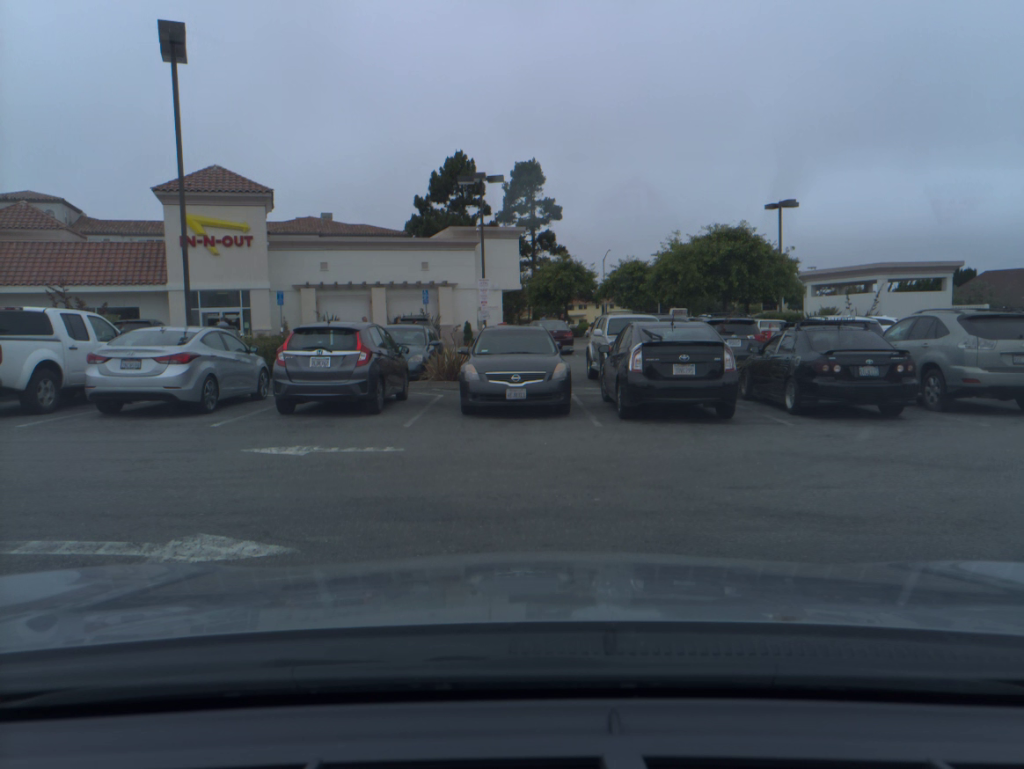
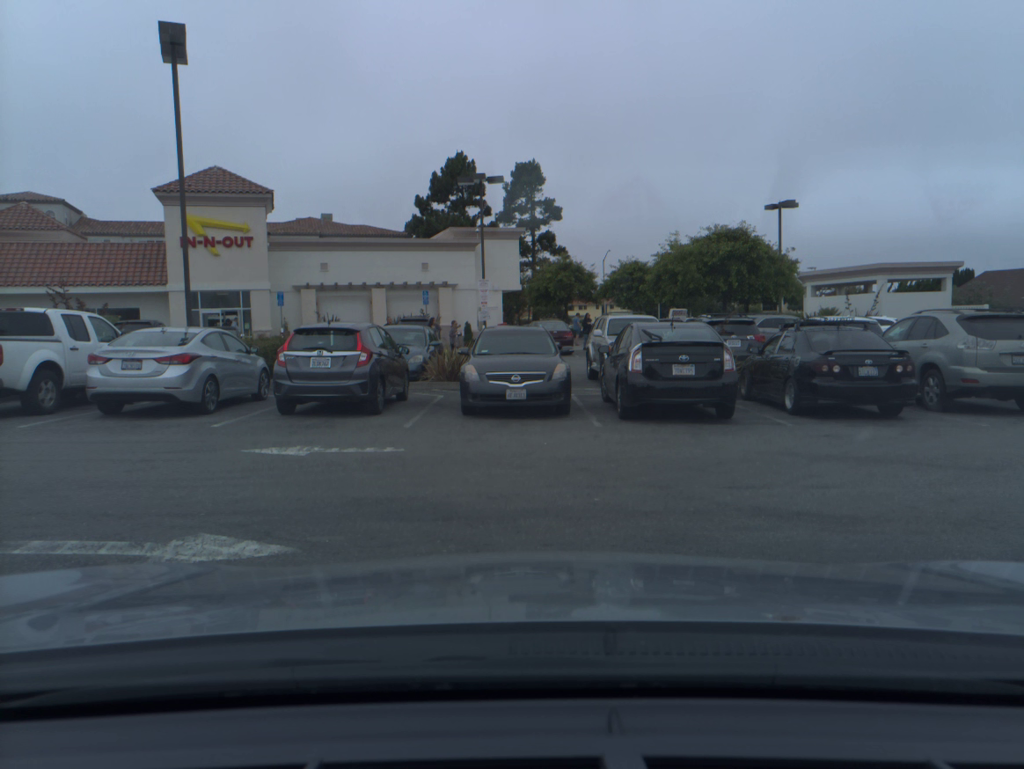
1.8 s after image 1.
(0.0, 0.0) m; 0°
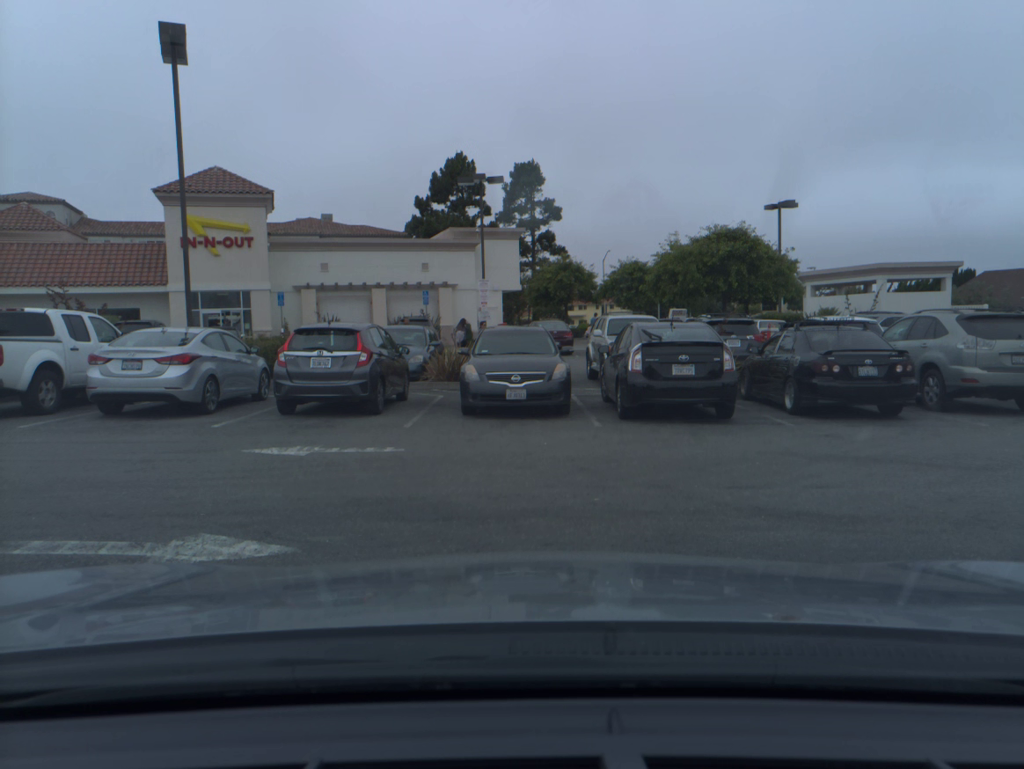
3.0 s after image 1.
(0.0, 0.0) m; 0°
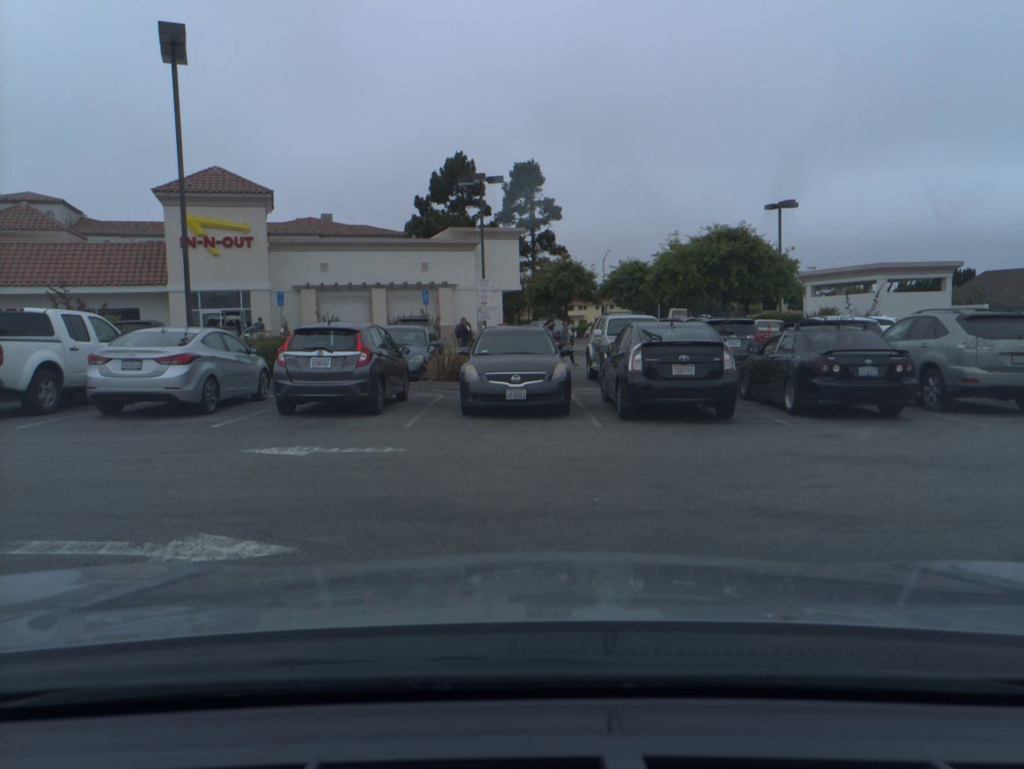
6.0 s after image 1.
(0.0, 0.0) m; 0°
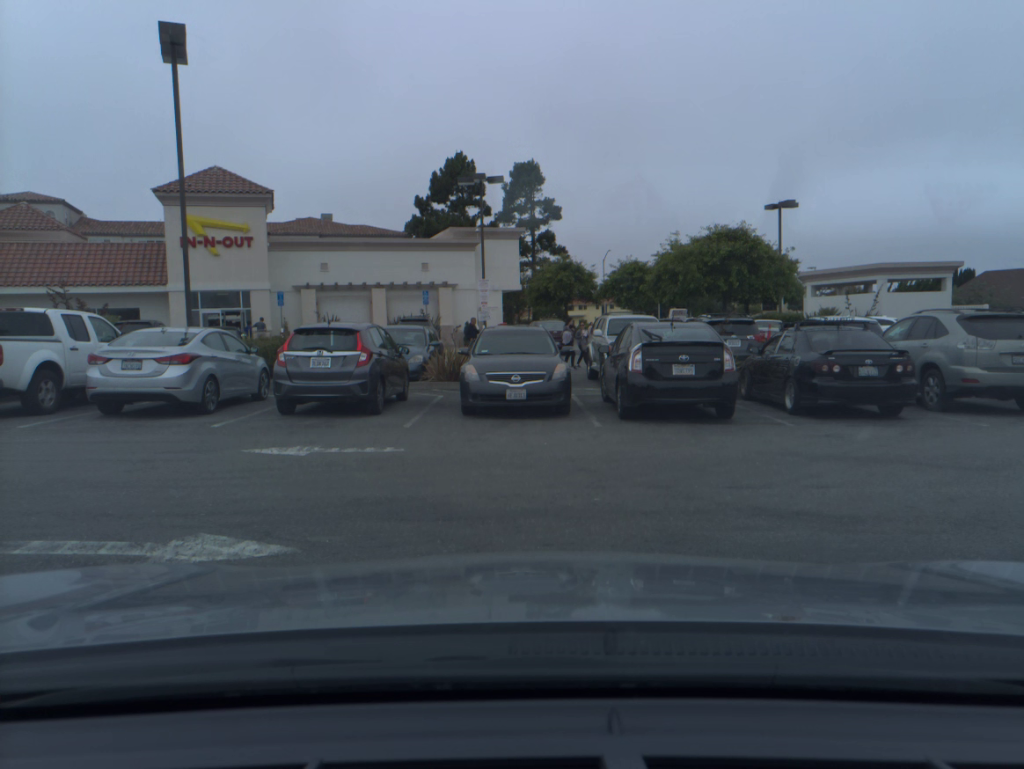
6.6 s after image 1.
(0.0, 0.0) m; 0°
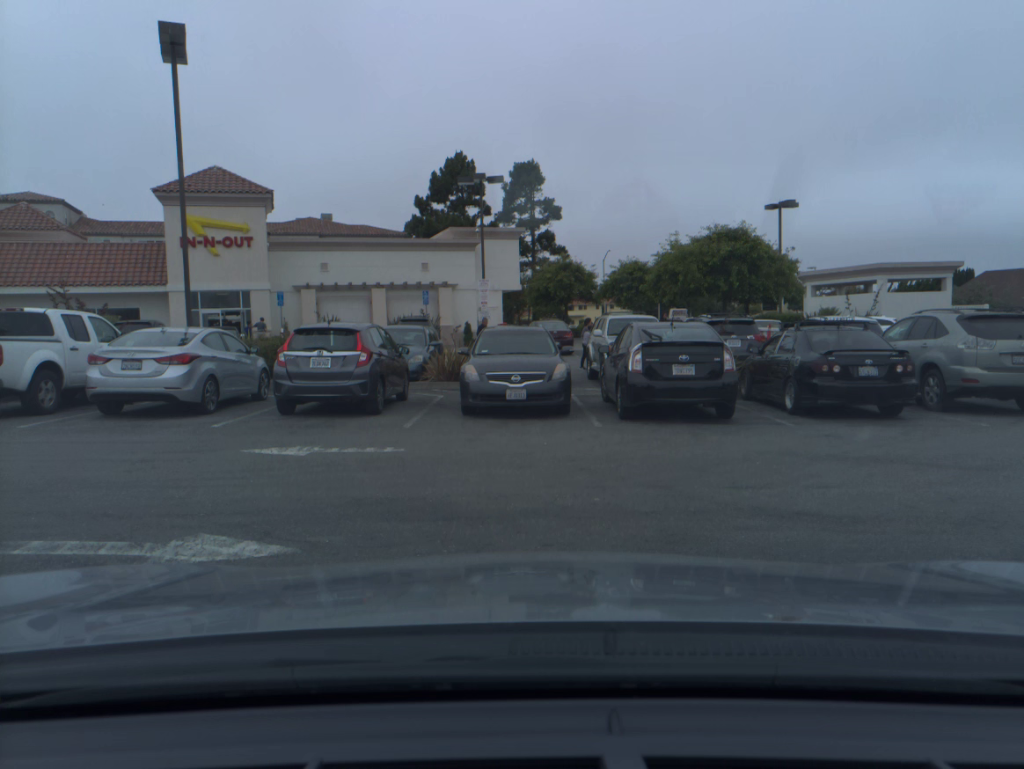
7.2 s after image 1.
(0.0, 0.0) m; 0°
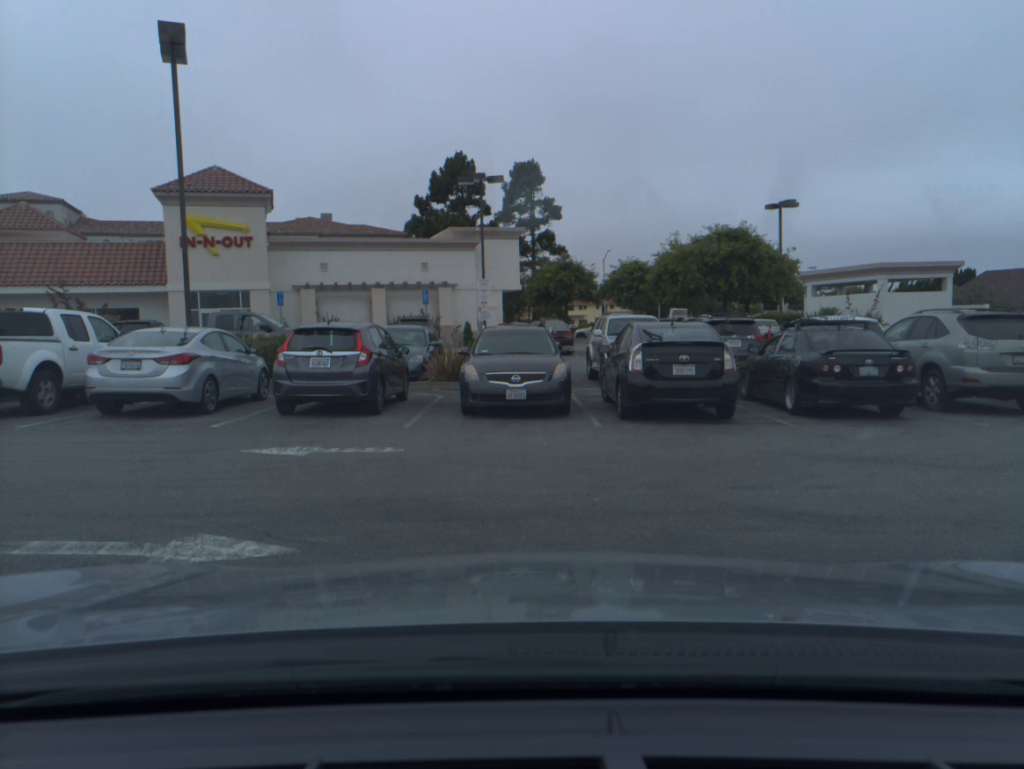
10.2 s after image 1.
(0.0, 0.0) m; 0°
